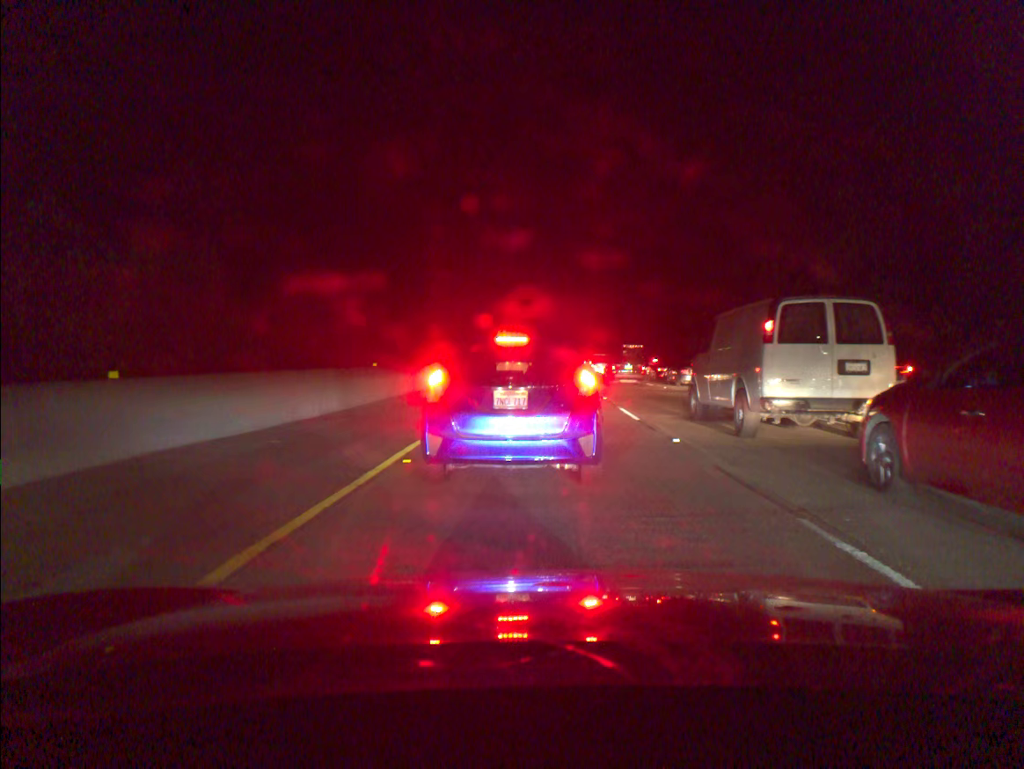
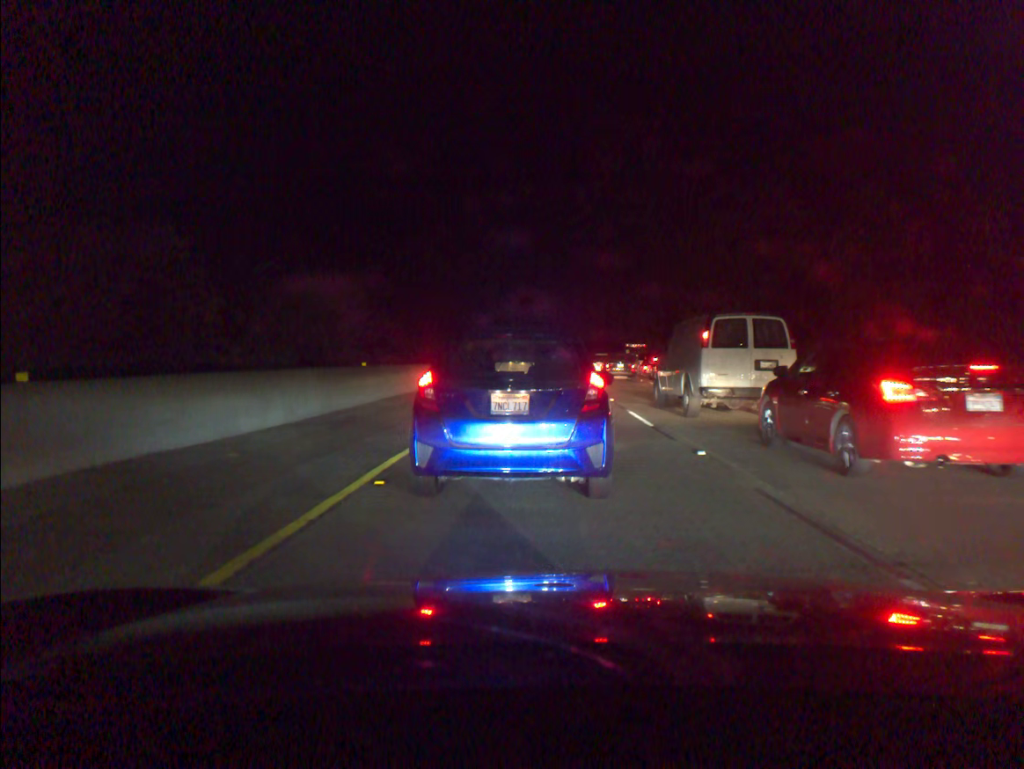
(0.0, +1.6) m; 0°
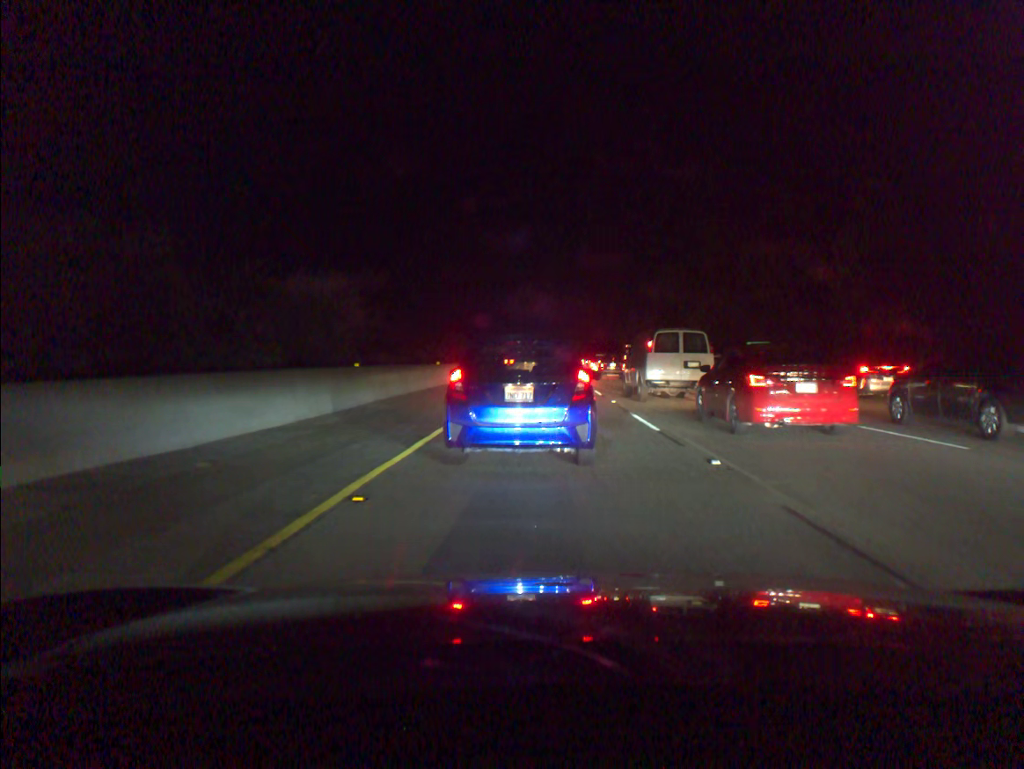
(0.0, +0.9) m; 0°
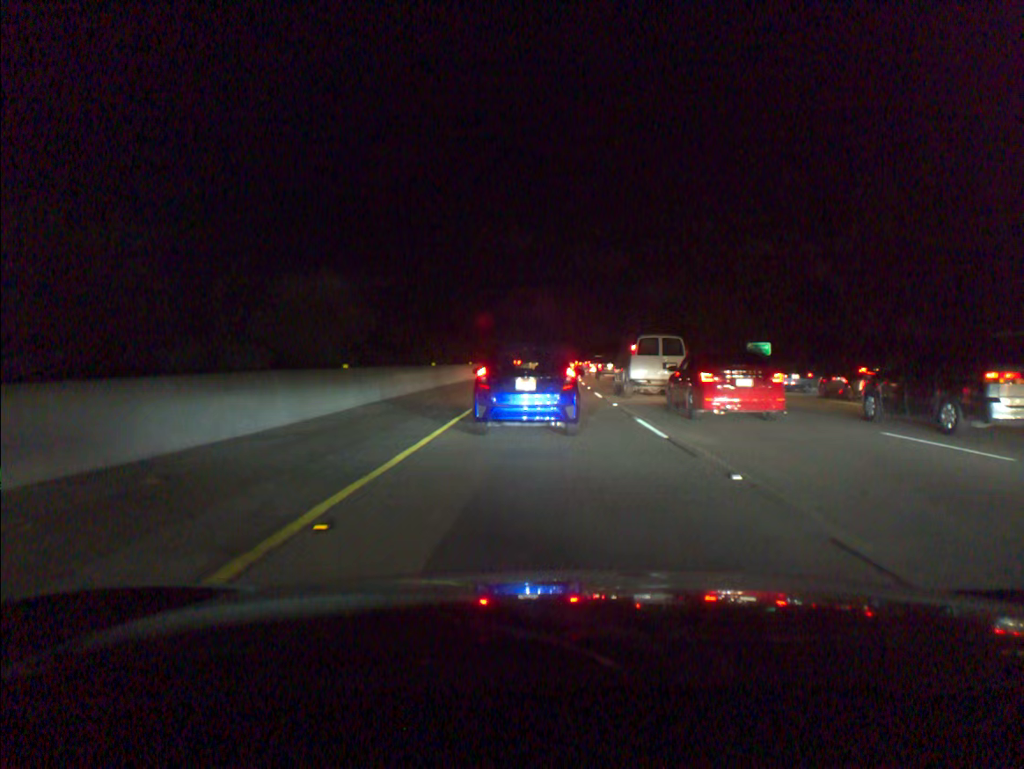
(0.0, +1.1) m; 0°
